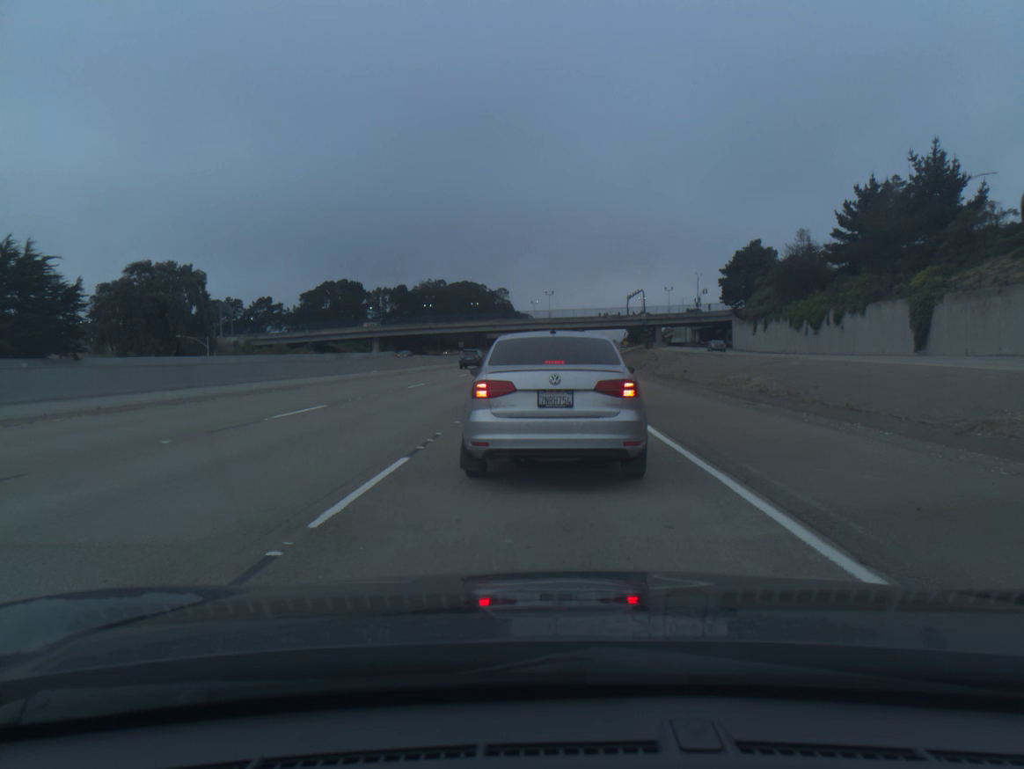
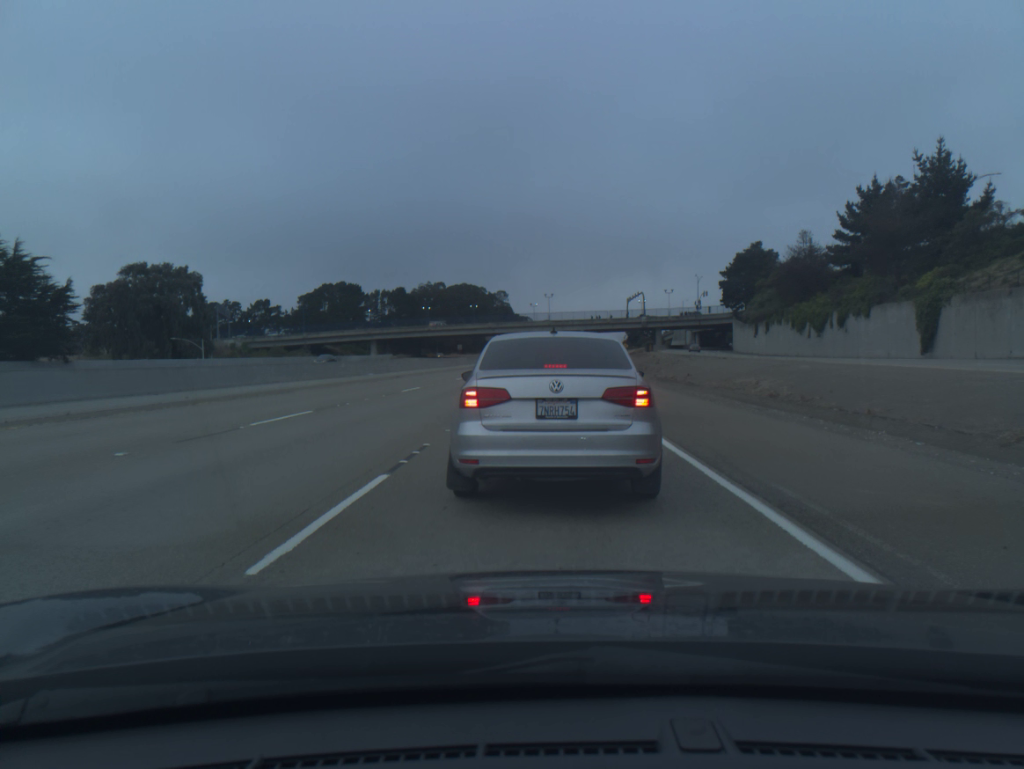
(0.0, +1.2) m; 0°
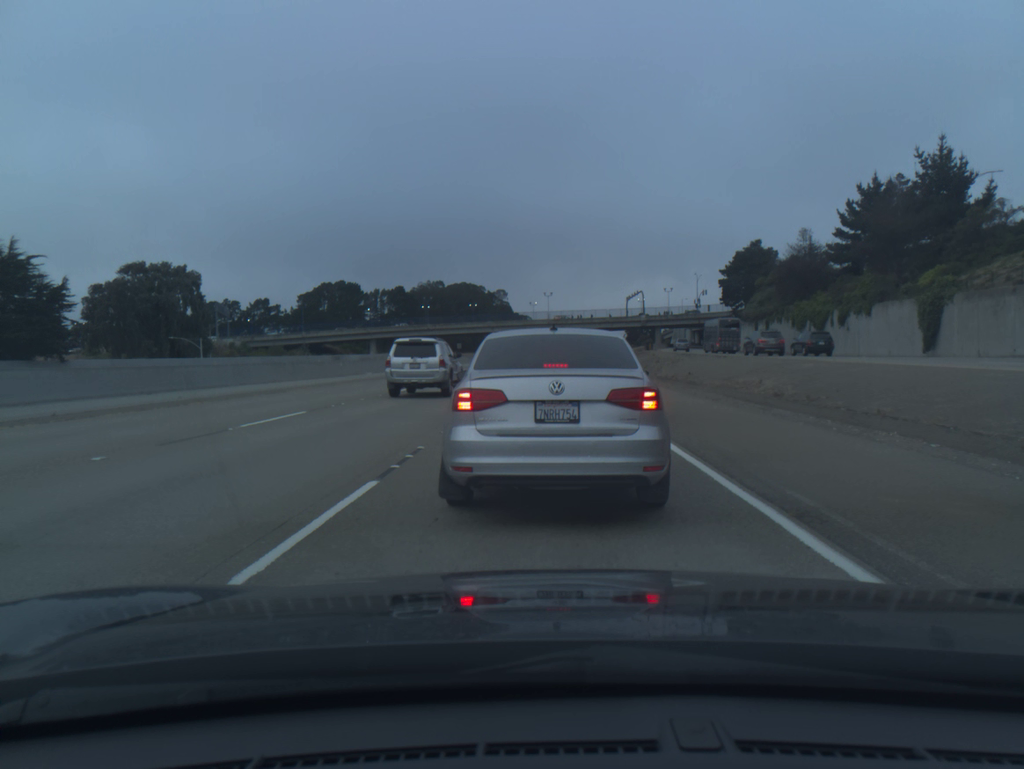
(0.0, +0.5) m; 0°
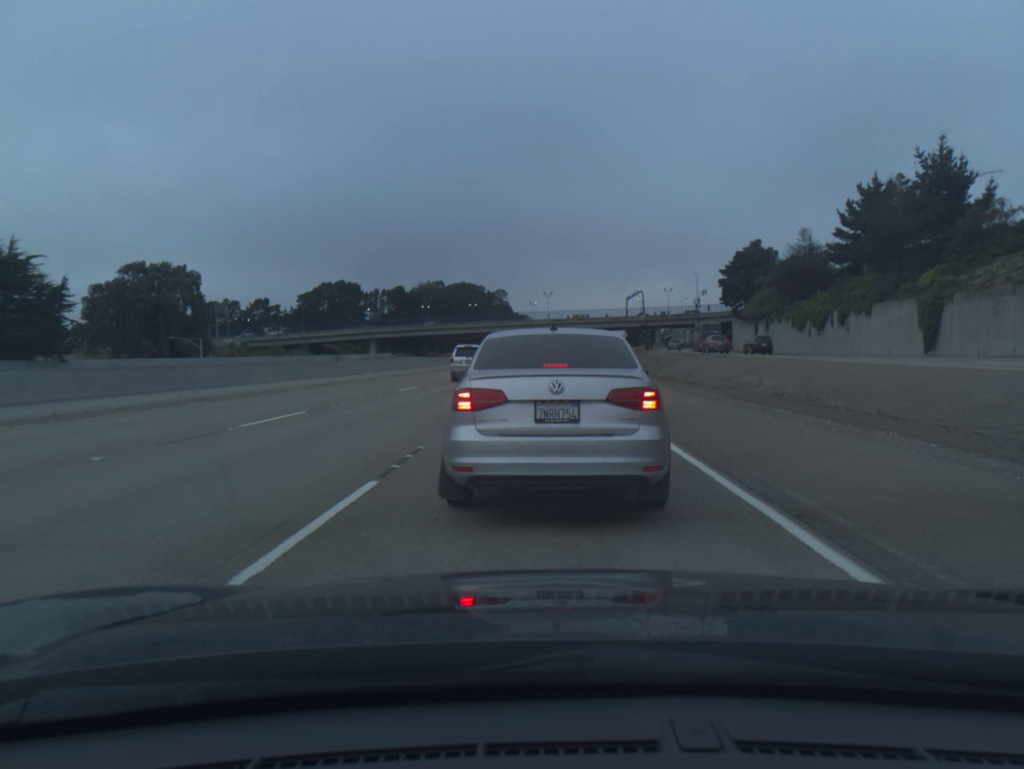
(0.0, 0.0) m; 0°
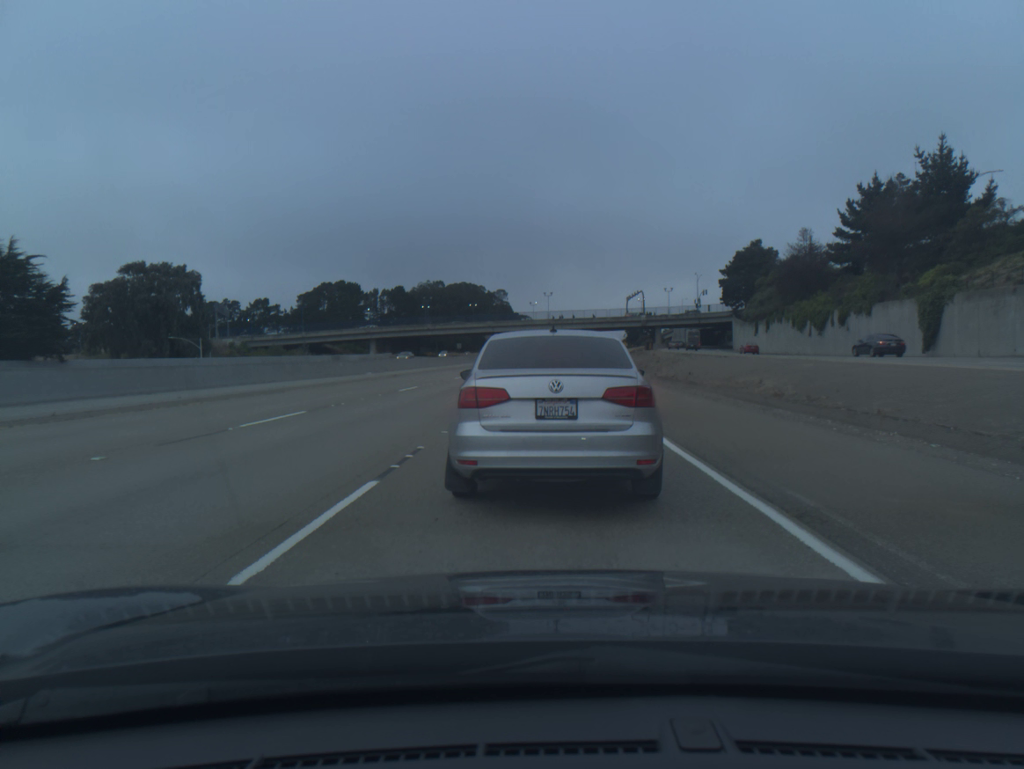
(0.0, 0.0) m; 0°
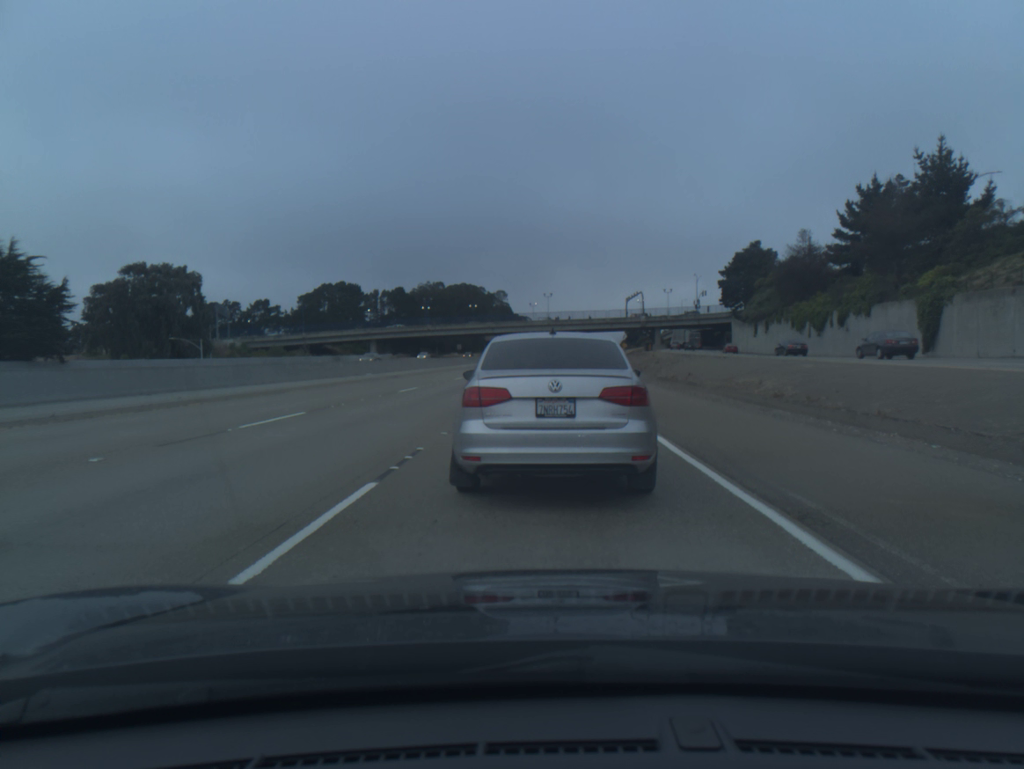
(0.0, 0.0) m; 0°
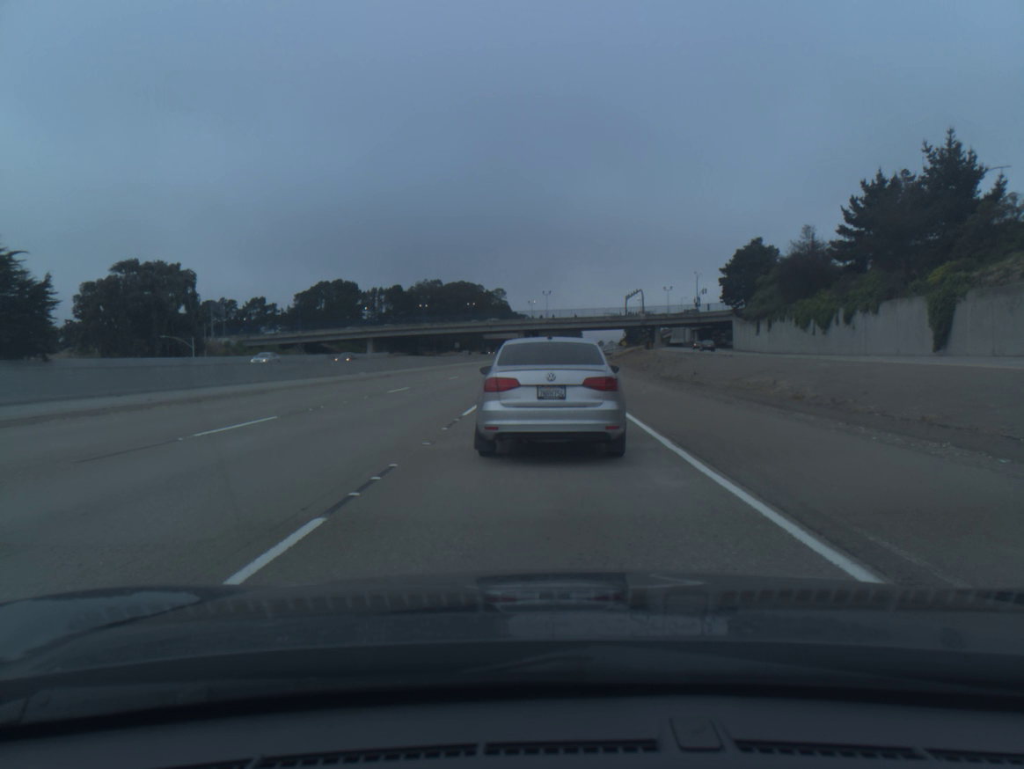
(0.0, +1.7) m; 0°
